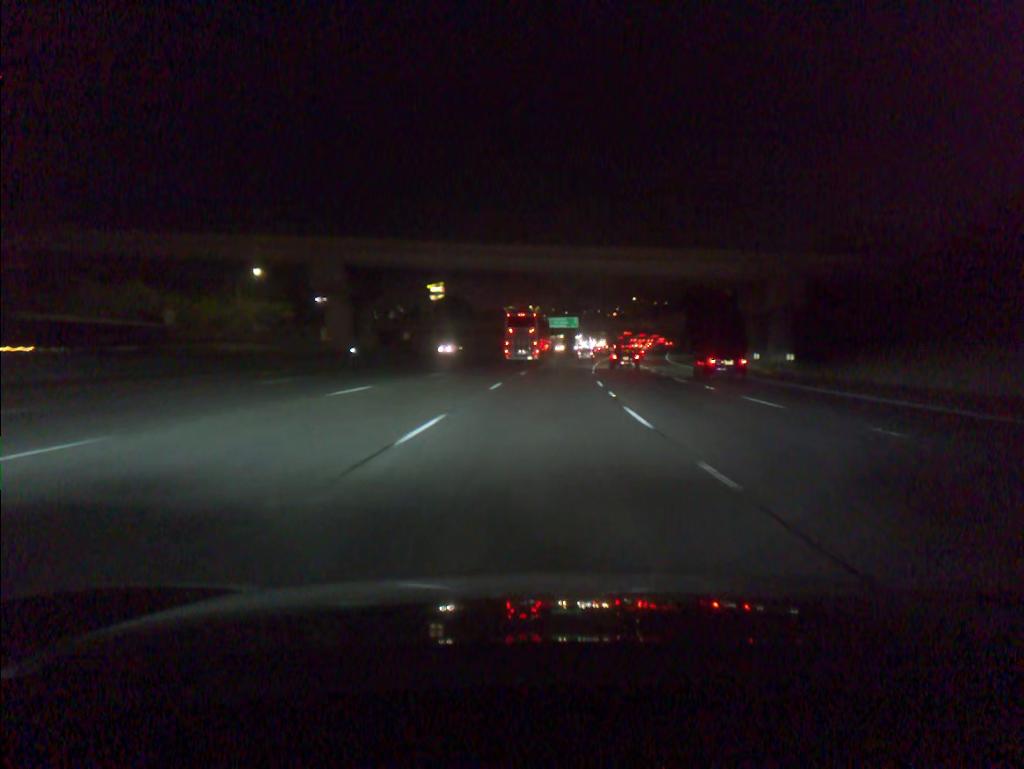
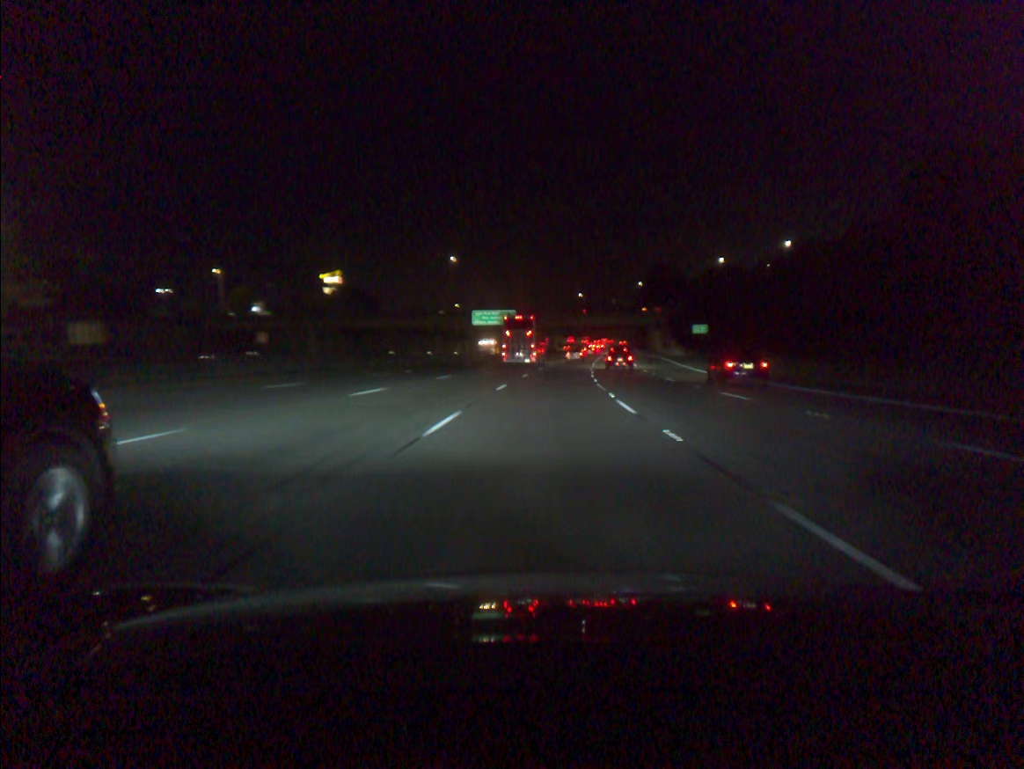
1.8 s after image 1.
(+2.2, +55.1) m; +5°
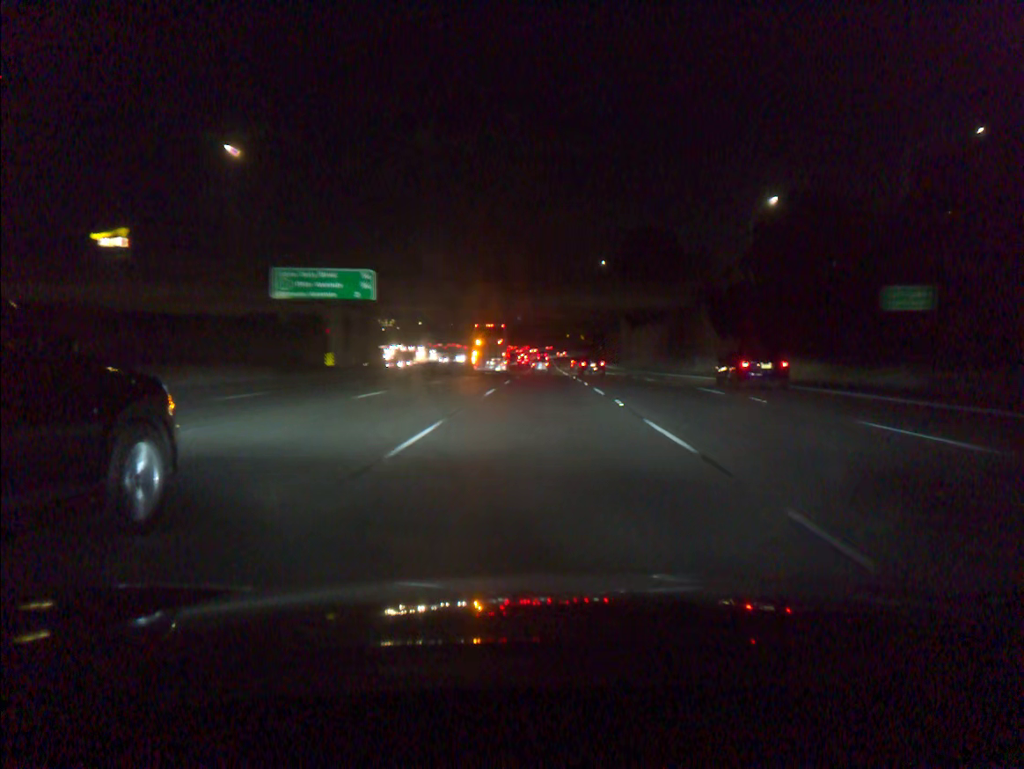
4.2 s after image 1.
(+3.6, +73.4) m; +5°
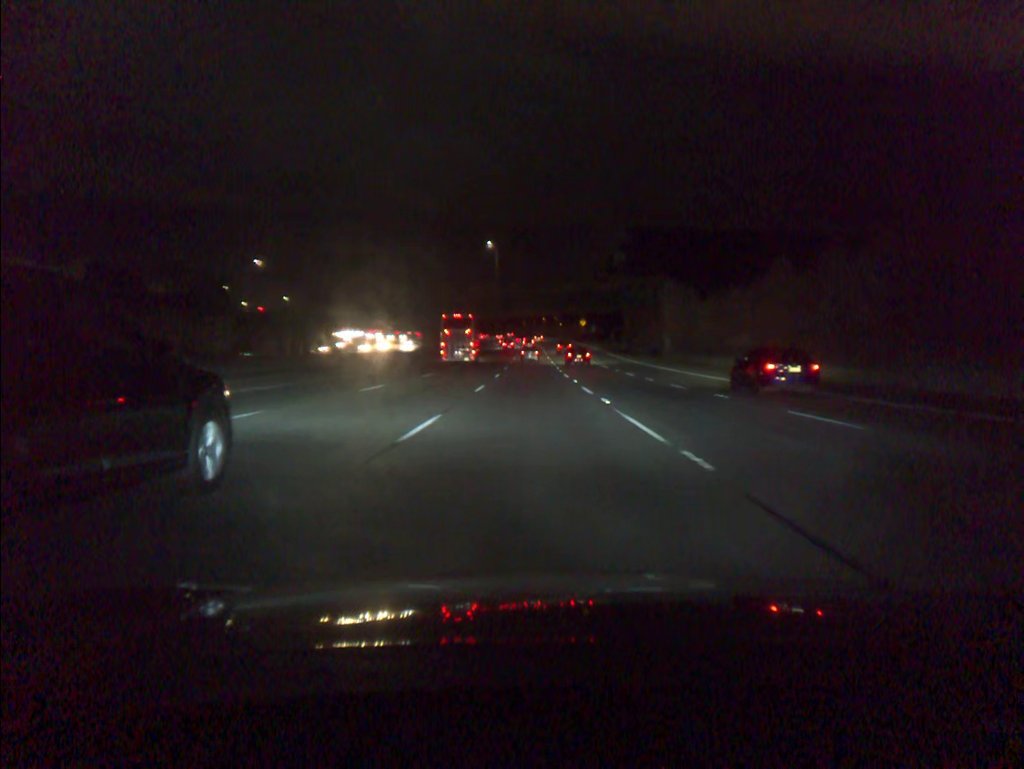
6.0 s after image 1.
(+0.7, +54.8) m; +1°
